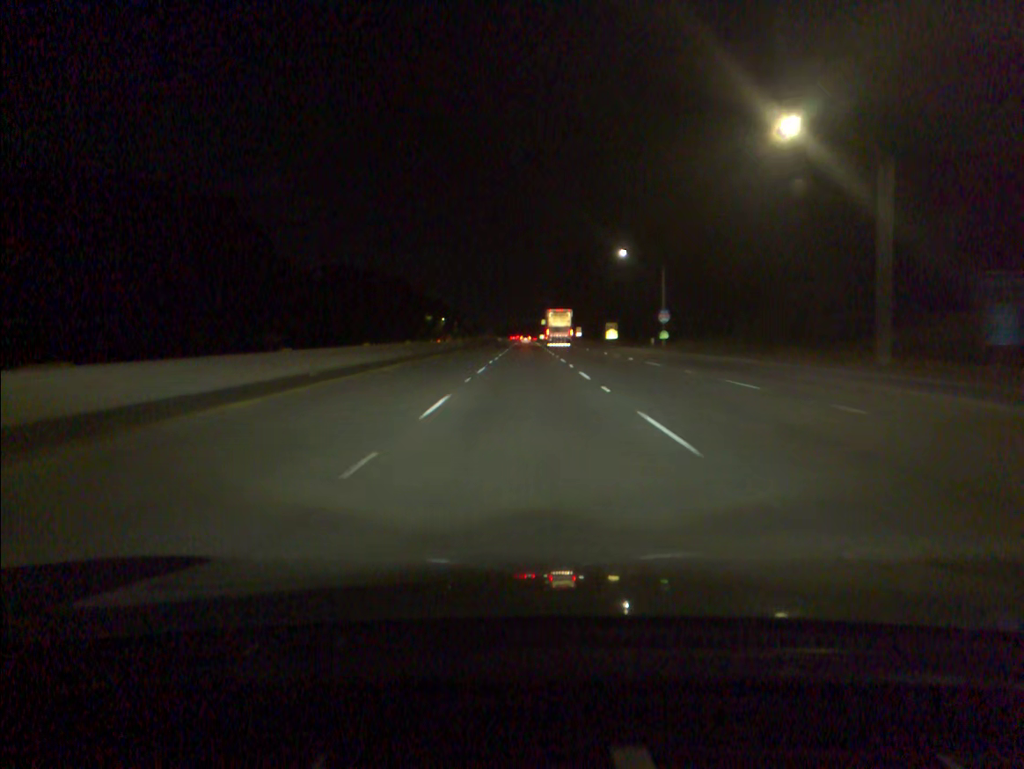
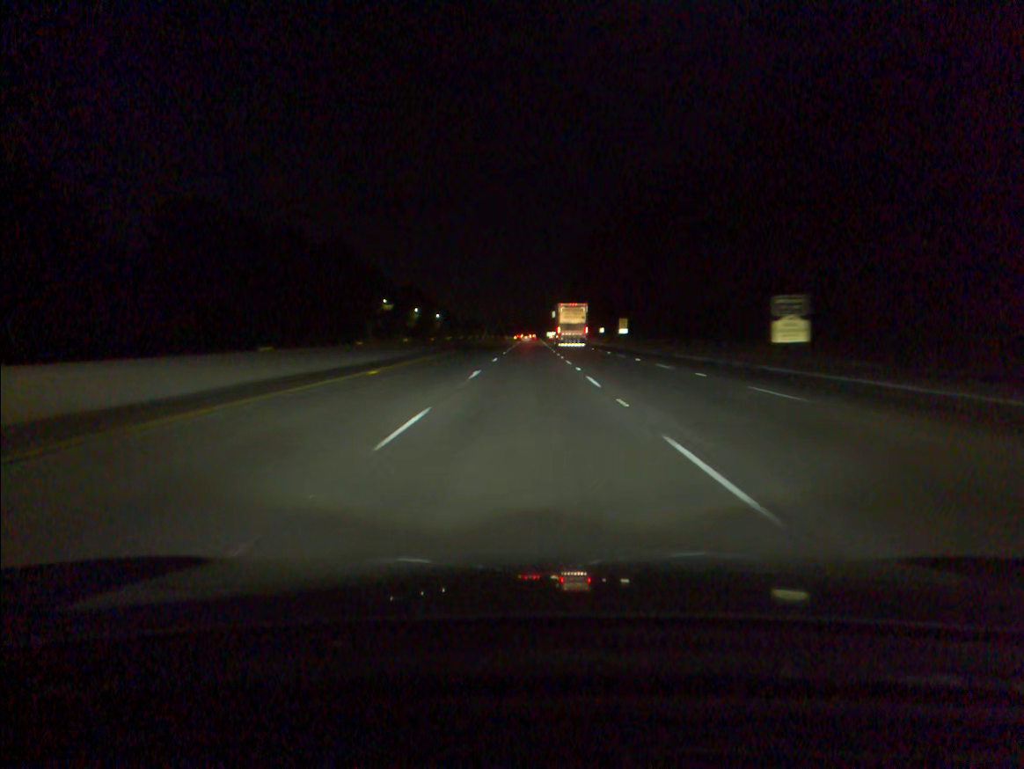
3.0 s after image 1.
(-0.3, +90.7) m; 0°
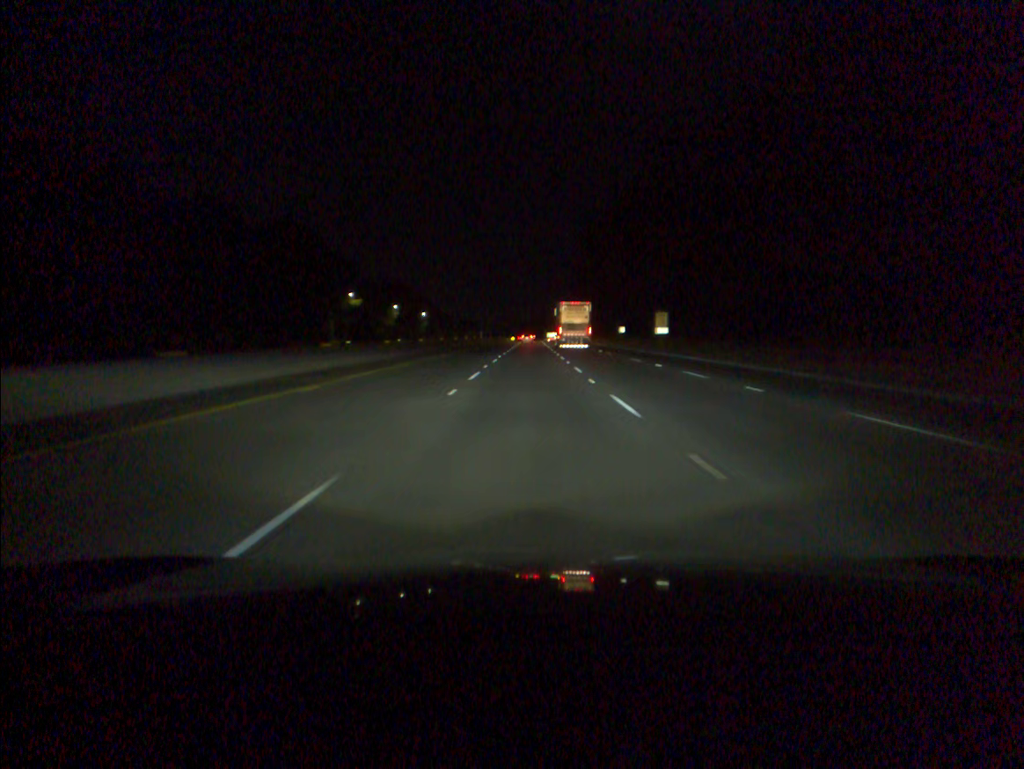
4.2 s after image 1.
(0.0, +36.2) m; 0°
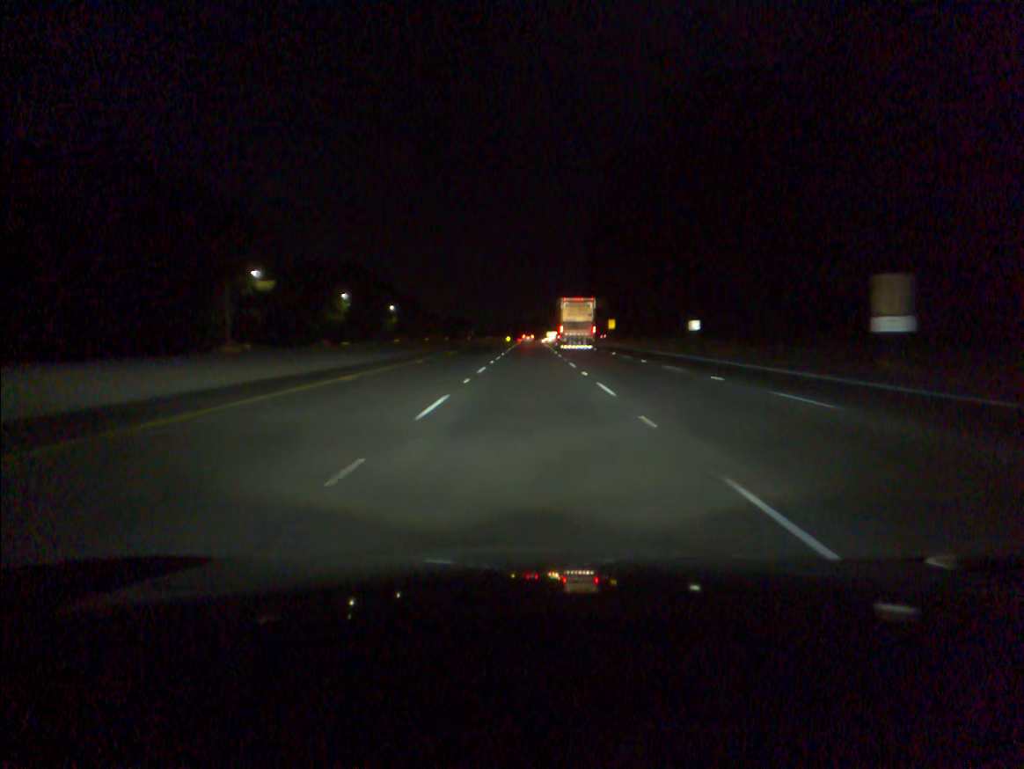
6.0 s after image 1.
(0.0, +54.4) m; 0°
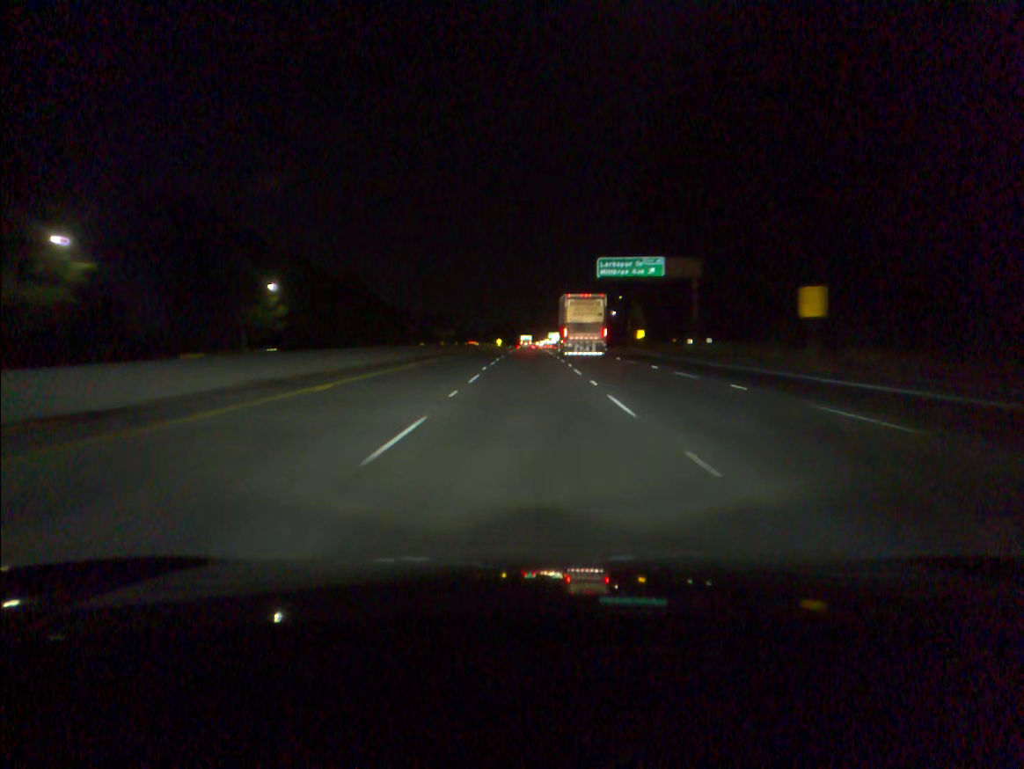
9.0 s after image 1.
(+0.2, +91.0) m; 0°
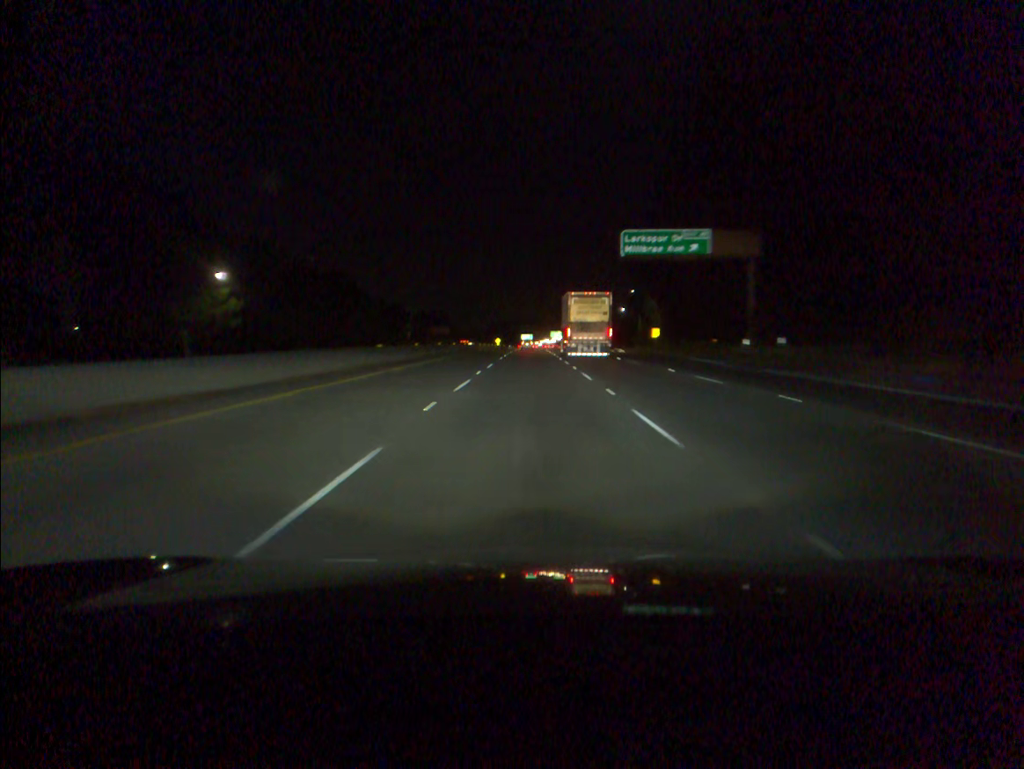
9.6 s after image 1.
(0.0, +18.3) m; 0°
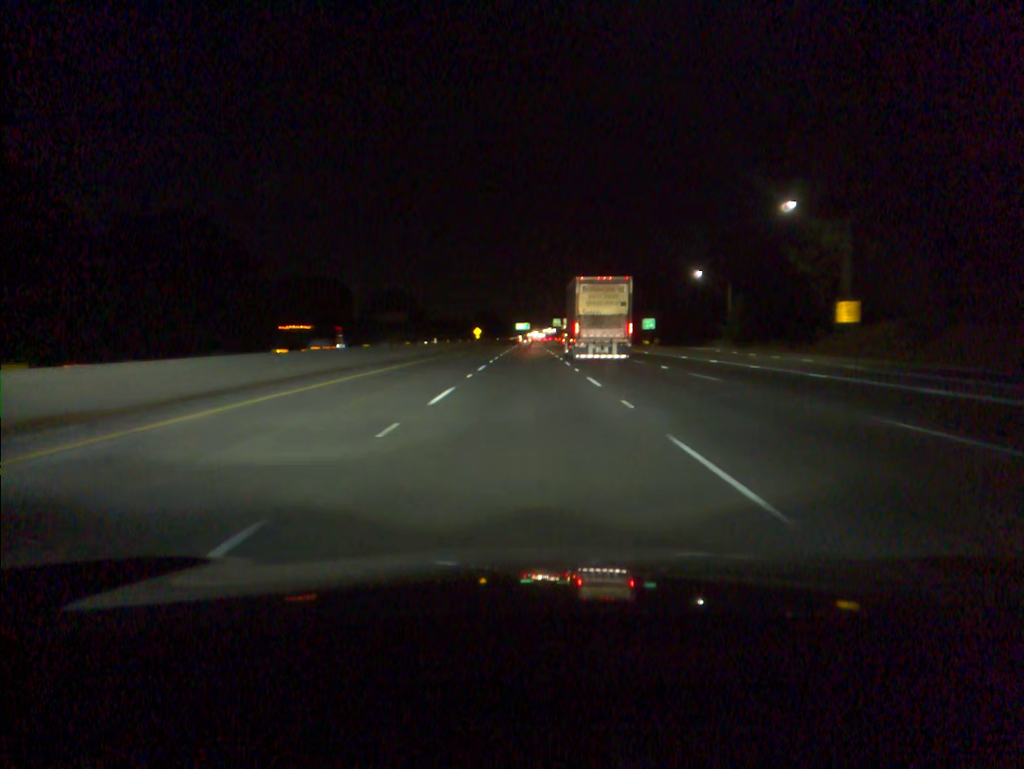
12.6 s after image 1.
(+0.1, +91.5) m; 0°
